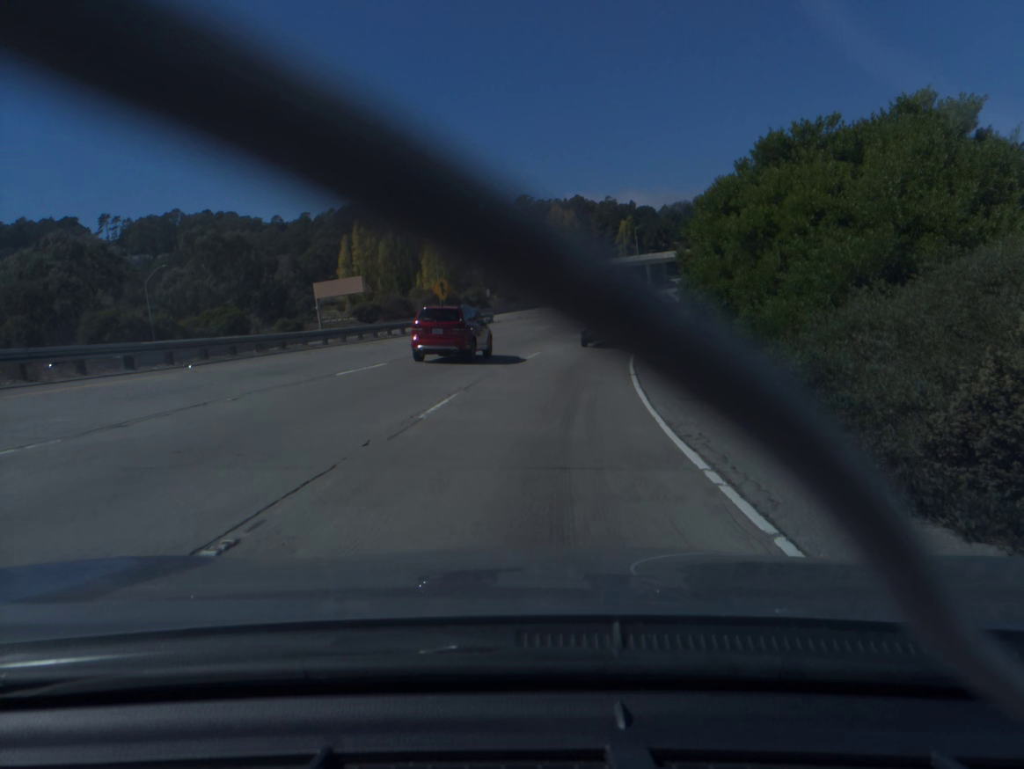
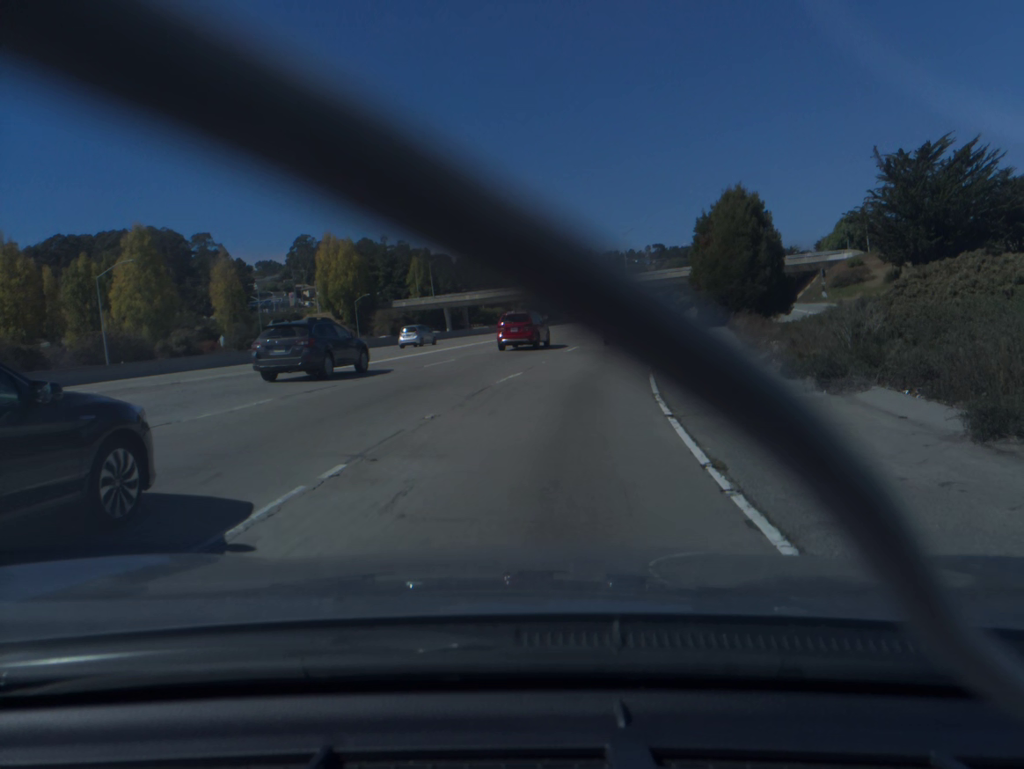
(+6.1, +49.6) m; +14°
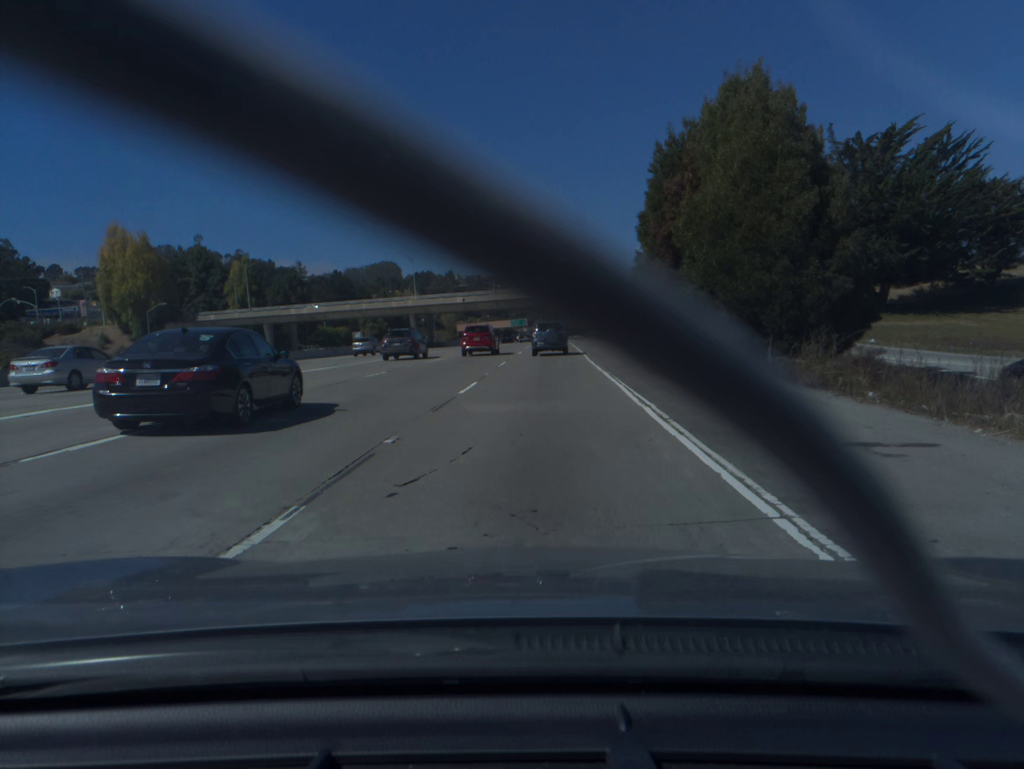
(+2.6, +30.3) m; +10°
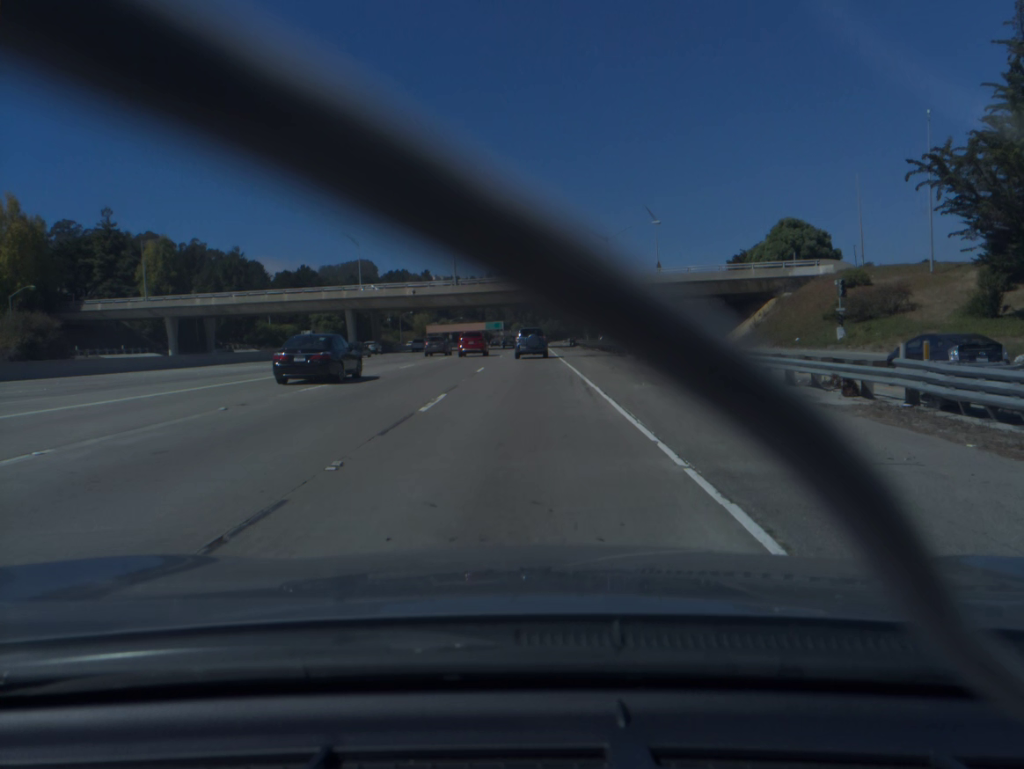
(+0.7, +30.8) m; +1°
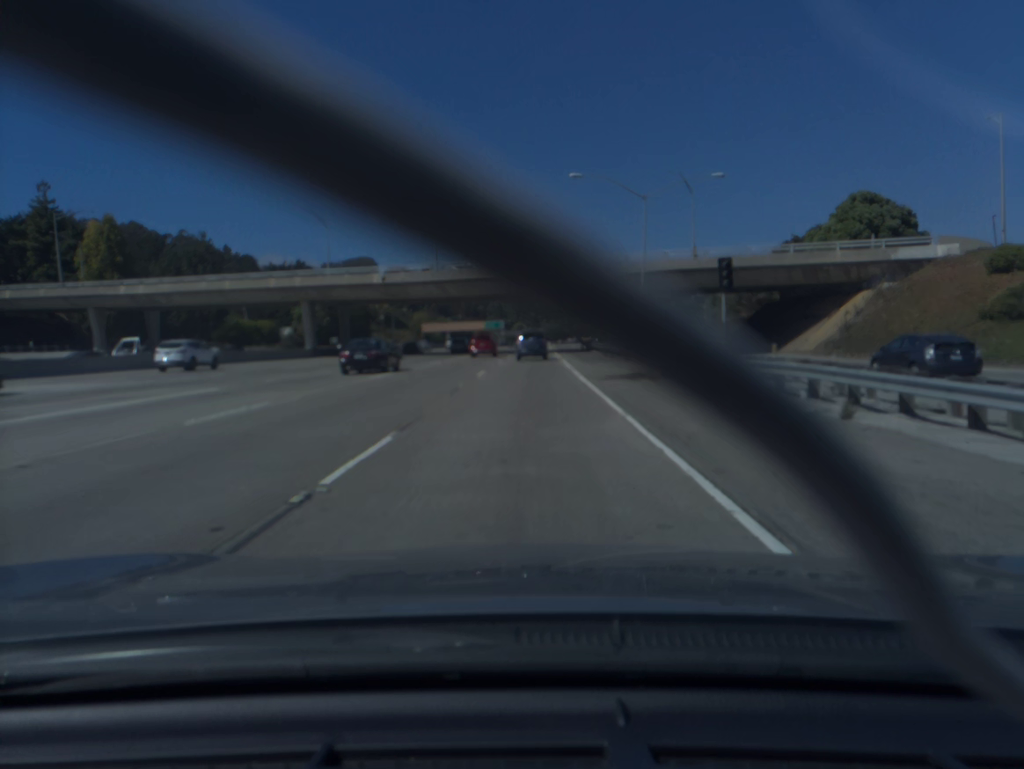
(0.0, +21.2) m; 0°
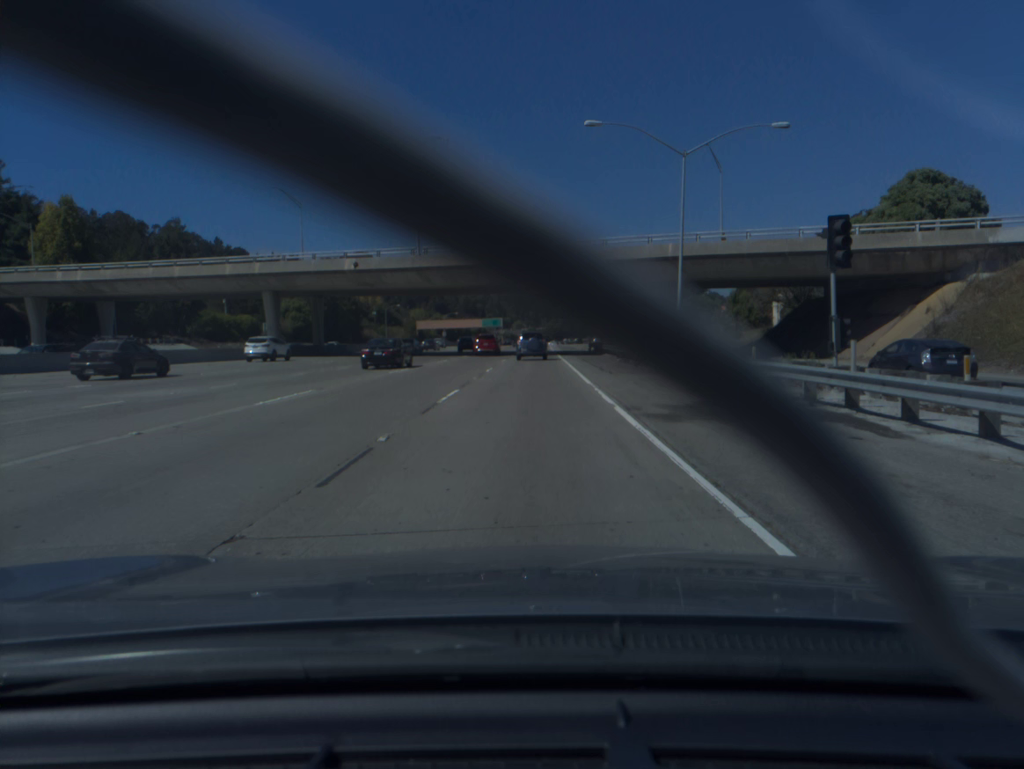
(0.0, +10.9) m; 0°
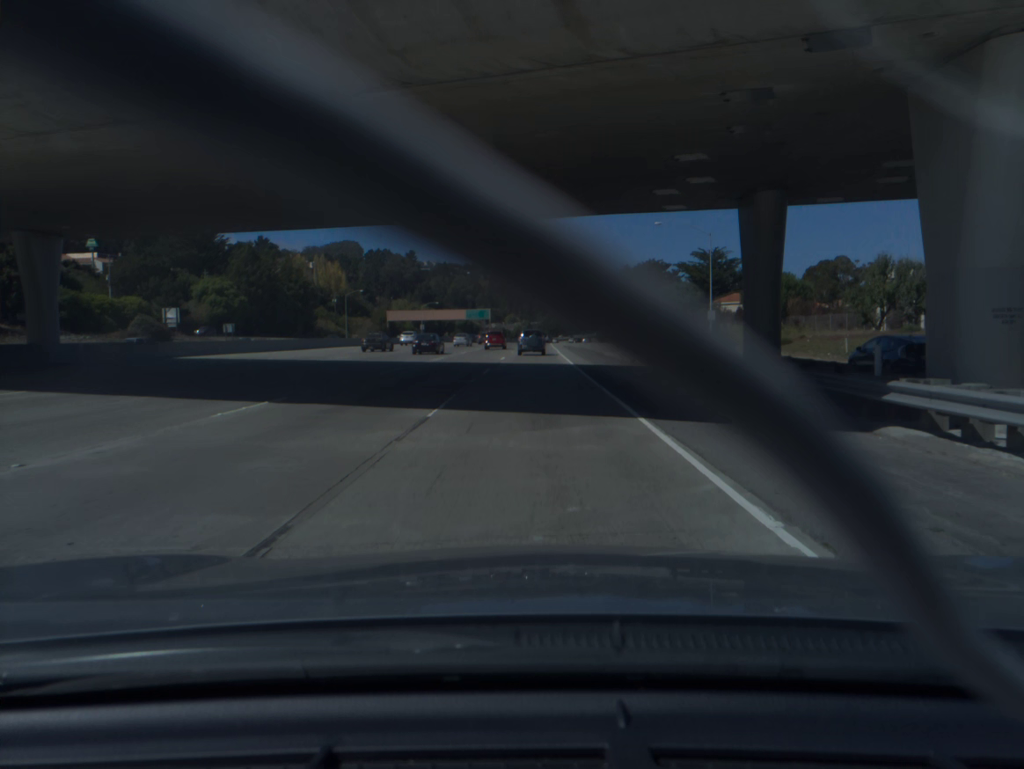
(0.0, +45.5) m; 0°
